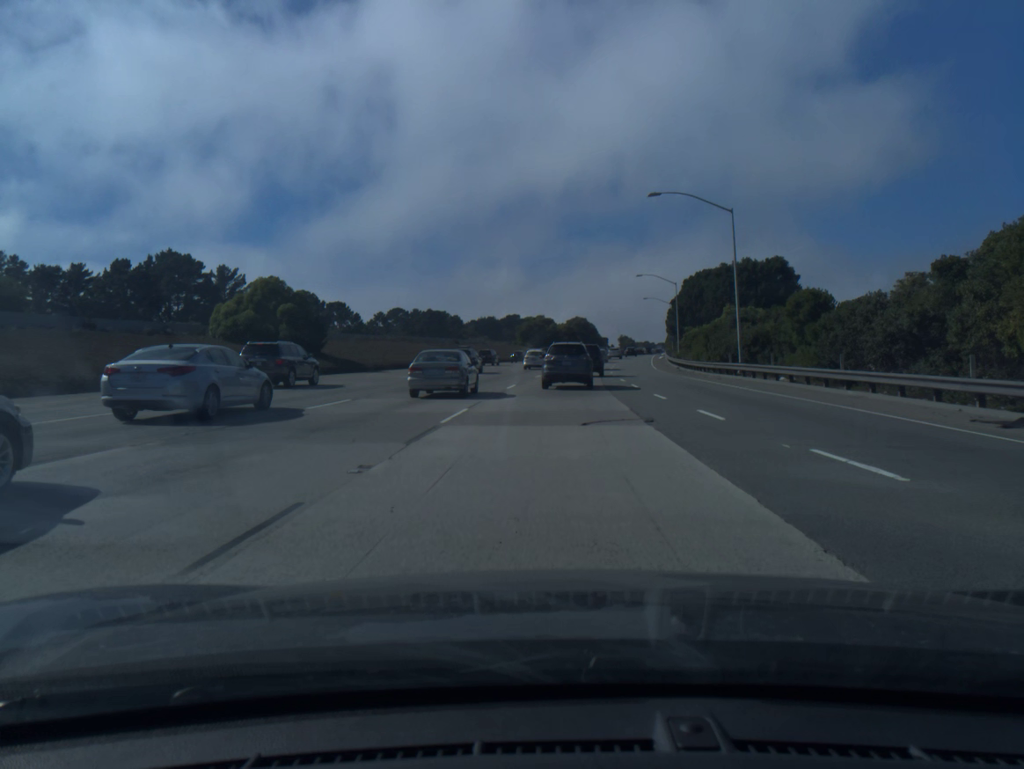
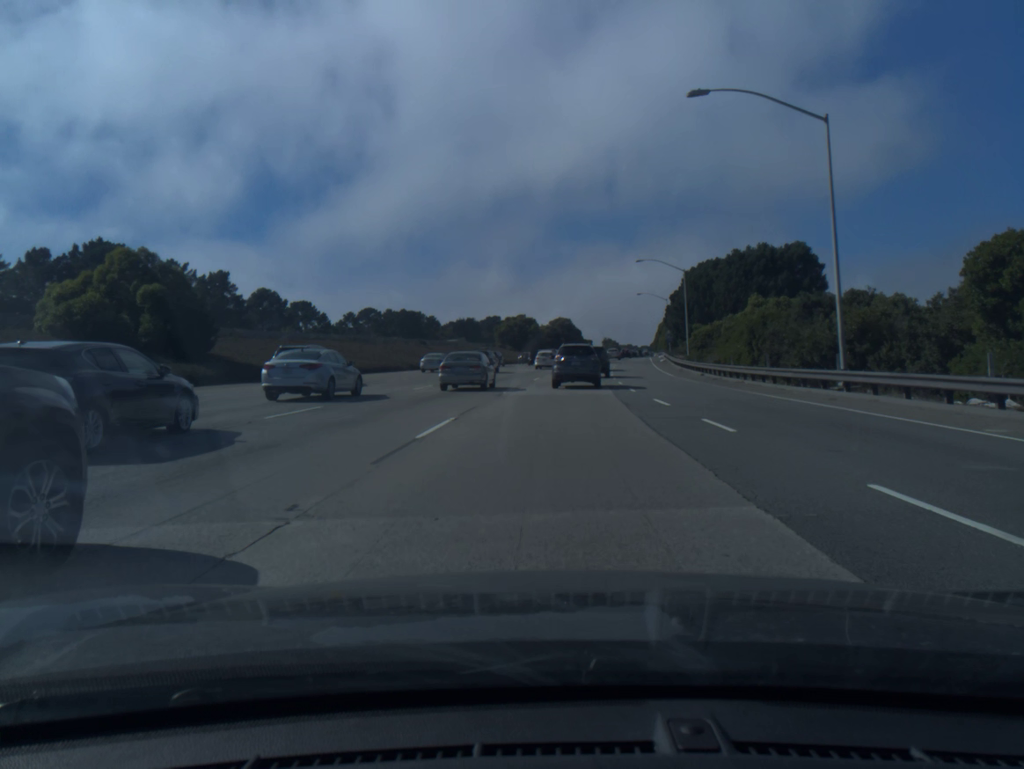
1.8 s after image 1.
(+0.3, +17.2) m; +1°
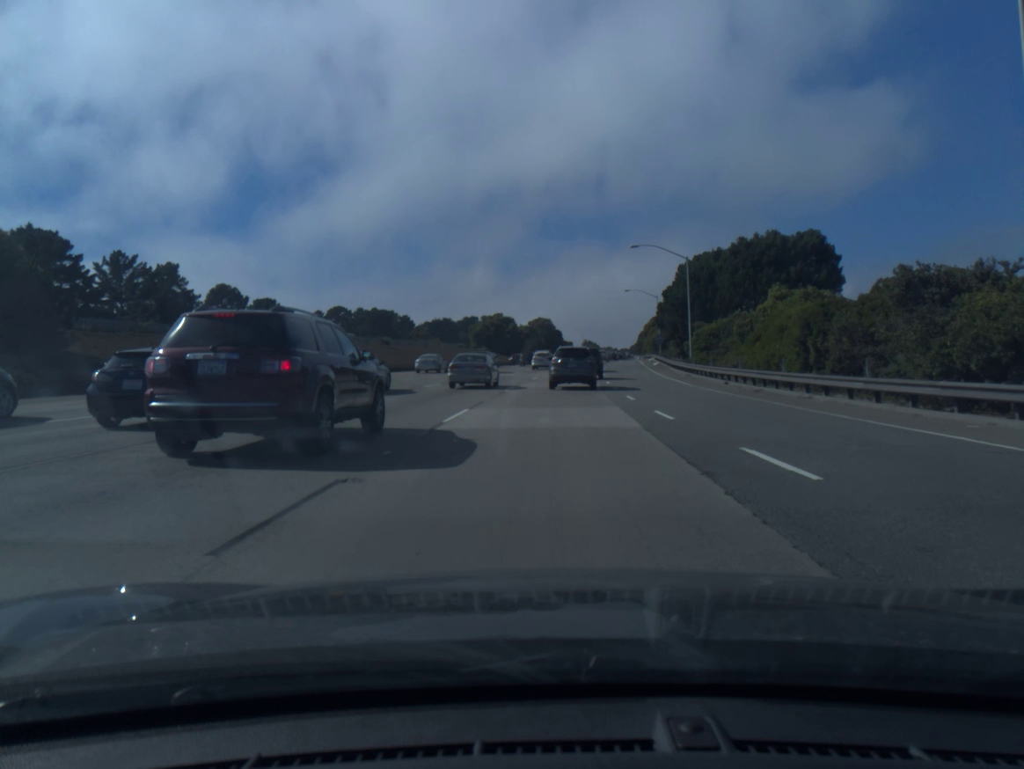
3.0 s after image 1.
(+0.1, +11.3) m; +2°
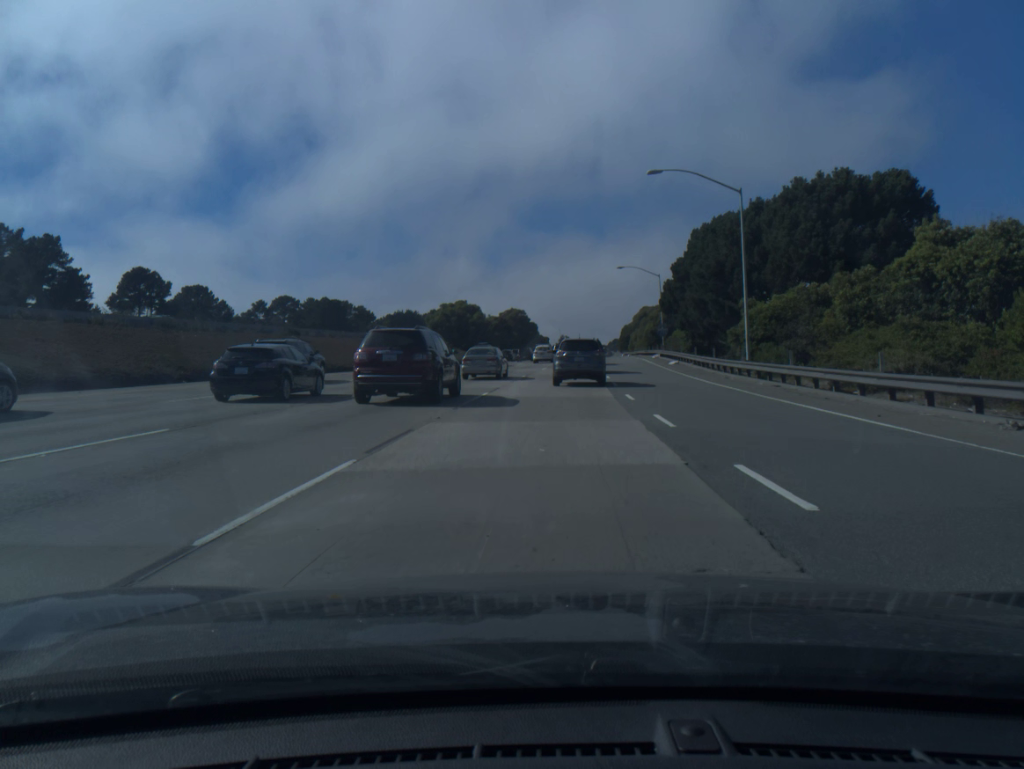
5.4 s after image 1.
(+0.6, +24.0) m; +2°
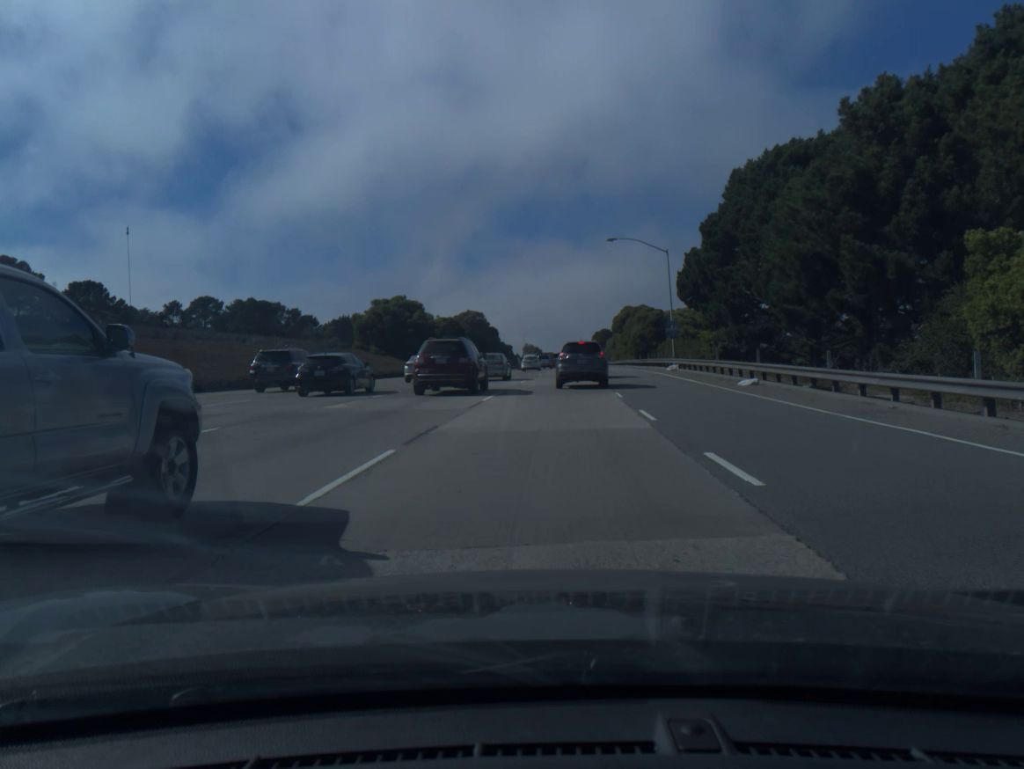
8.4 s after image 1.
(+0.5, +27.7) m; +3°
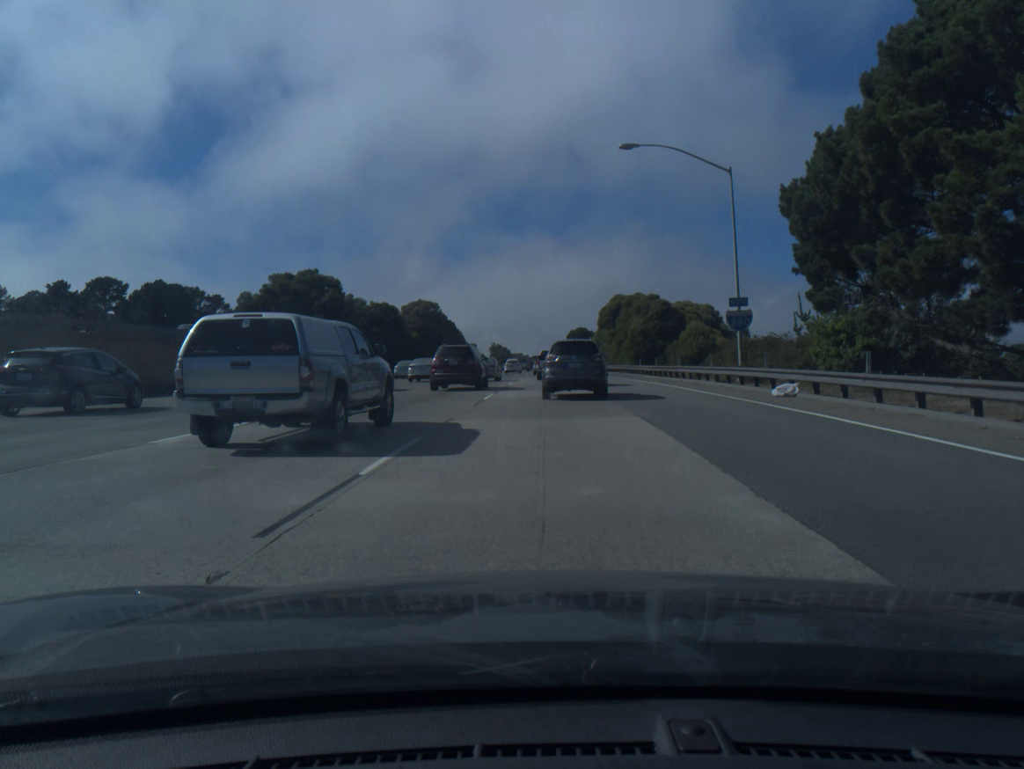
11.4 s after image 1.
(+0.5, +27.4) m; +2°
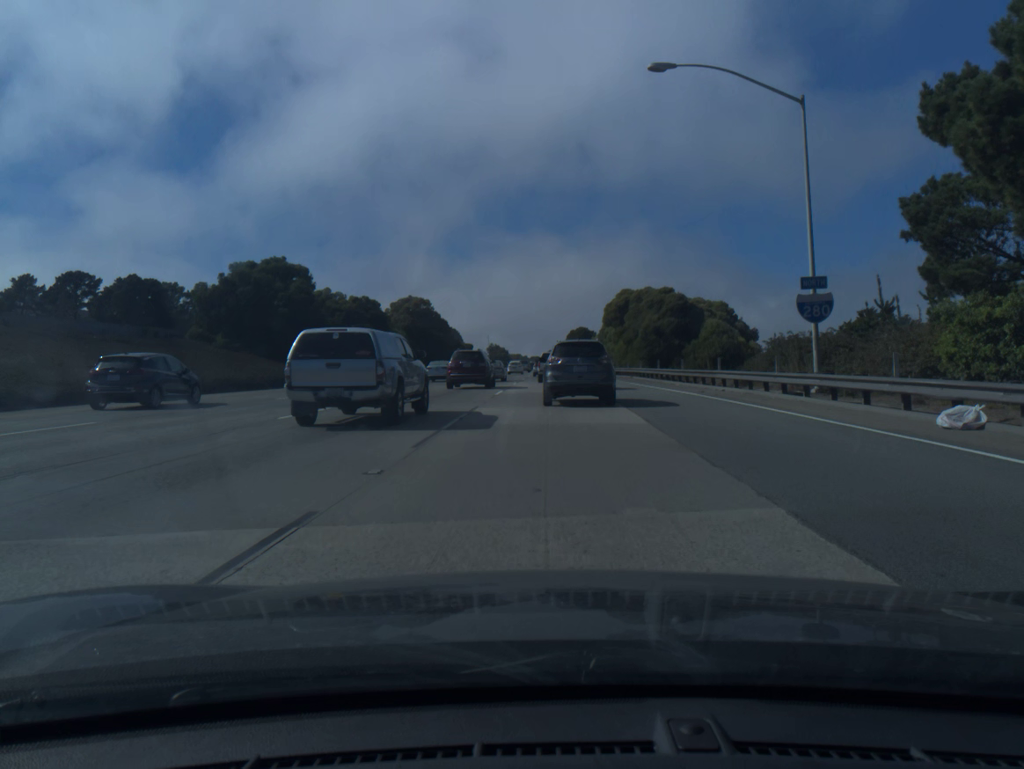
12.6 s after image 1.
(0.0, +9.3) m; 0°
